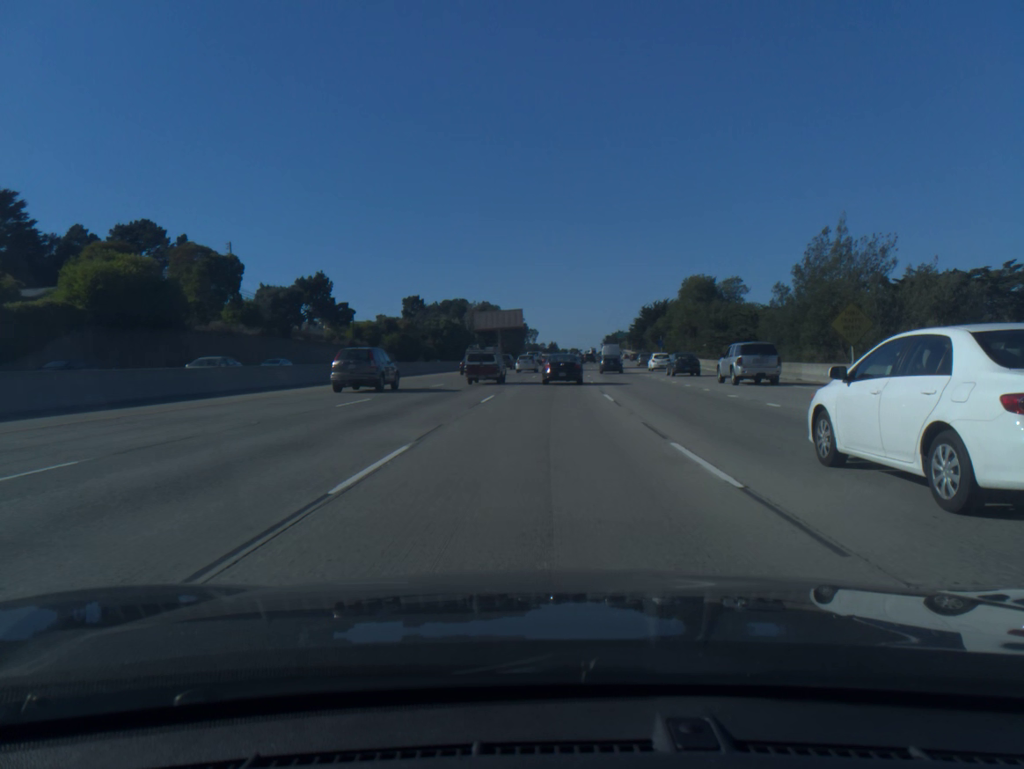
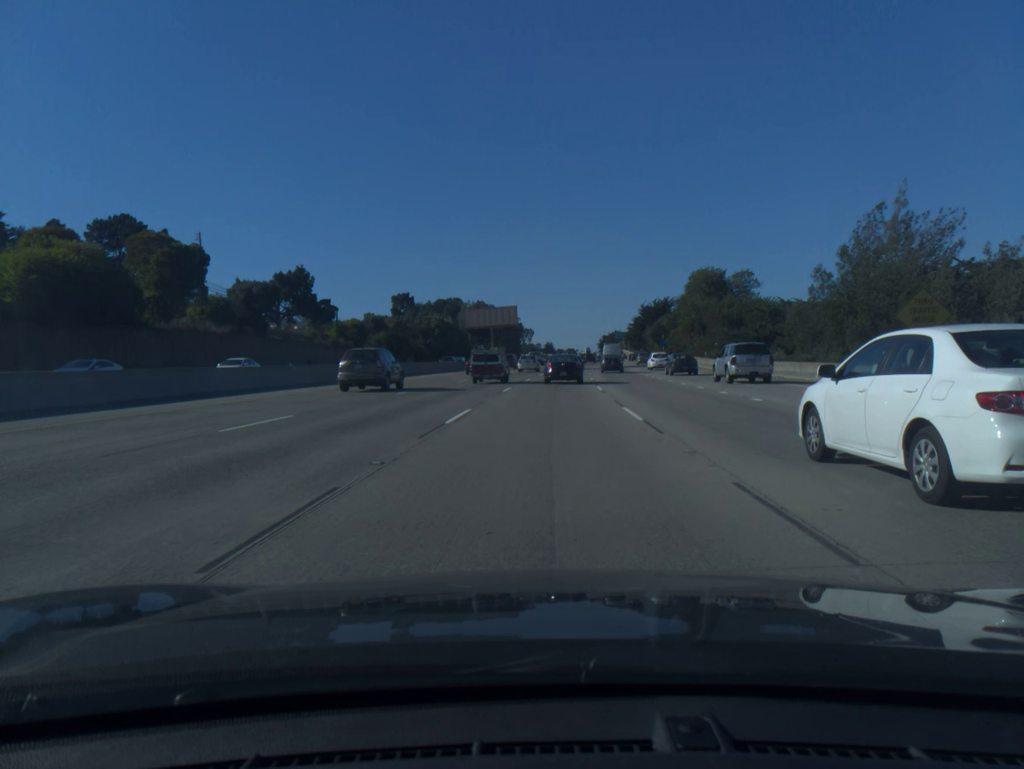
(0.0, +7.2) m; 0°
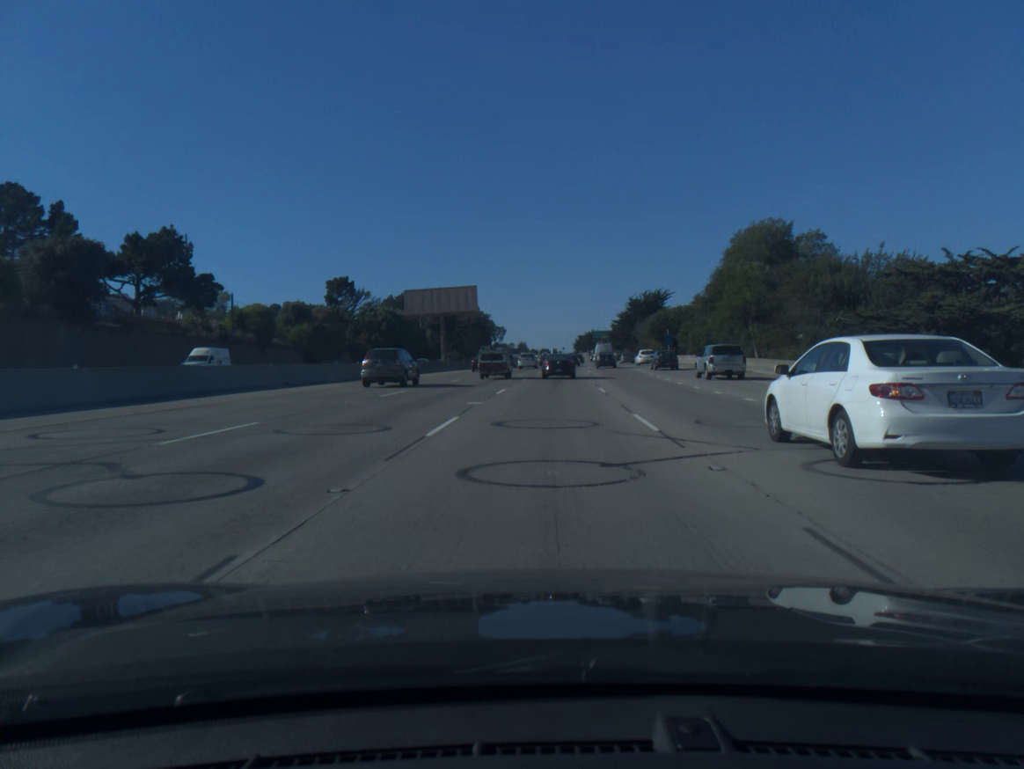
(+0.5, +31.3) m; +2°
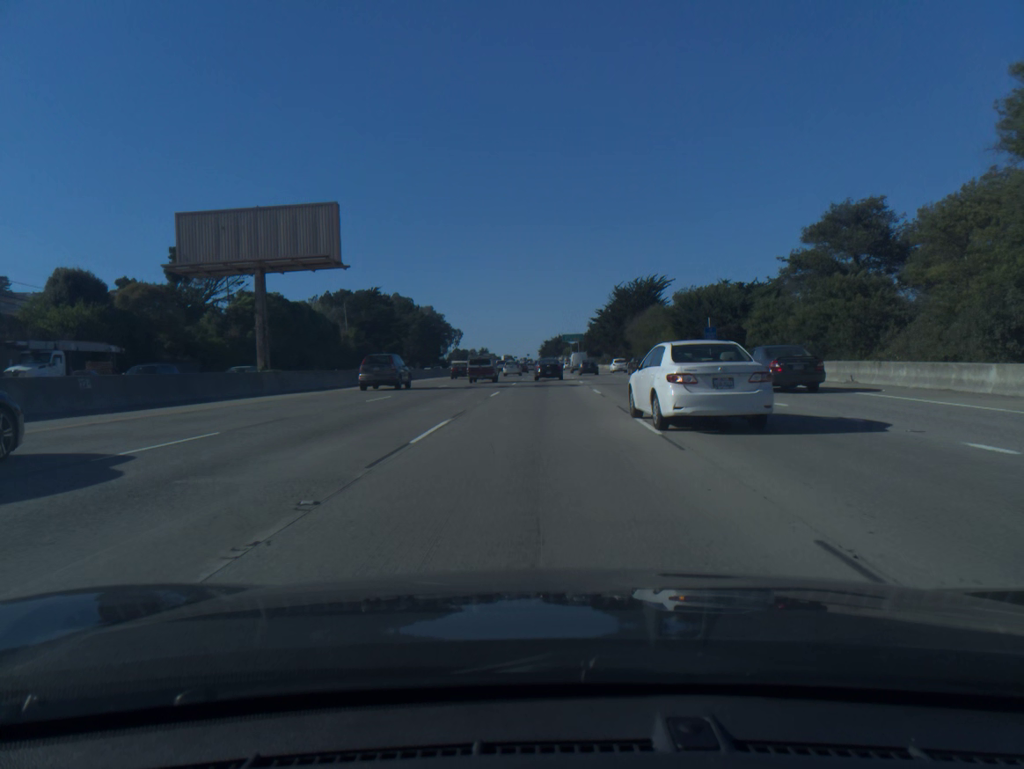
(+1.1, +44.5) m; +3°
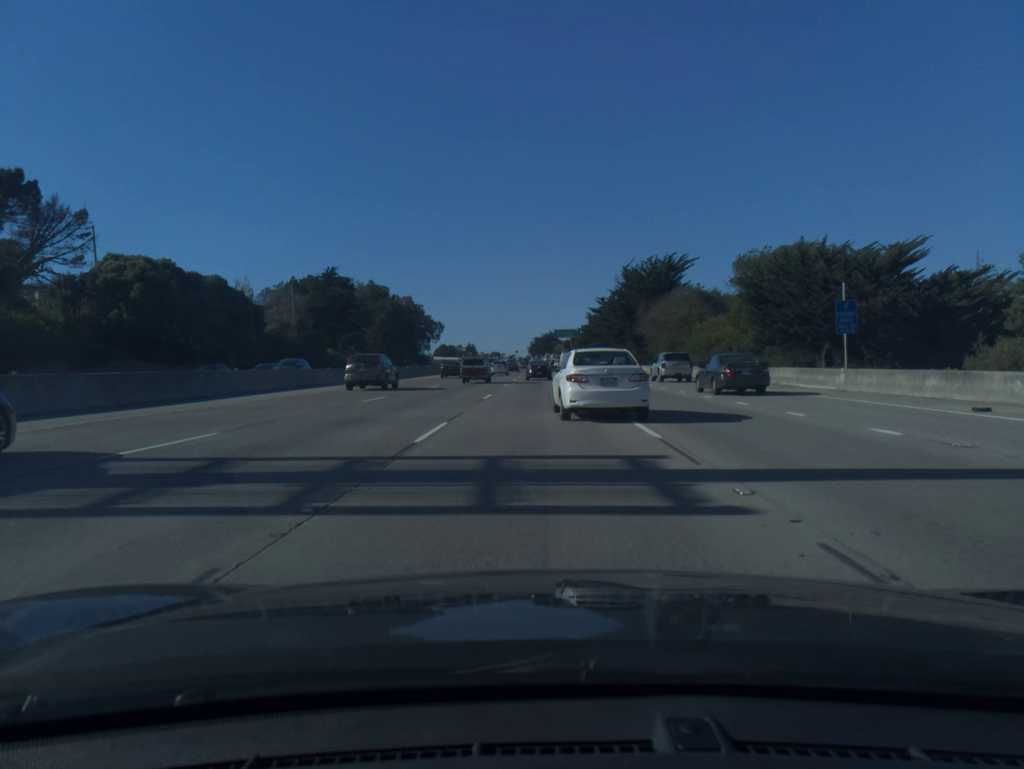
(+0.2, +29.1) m; +1°
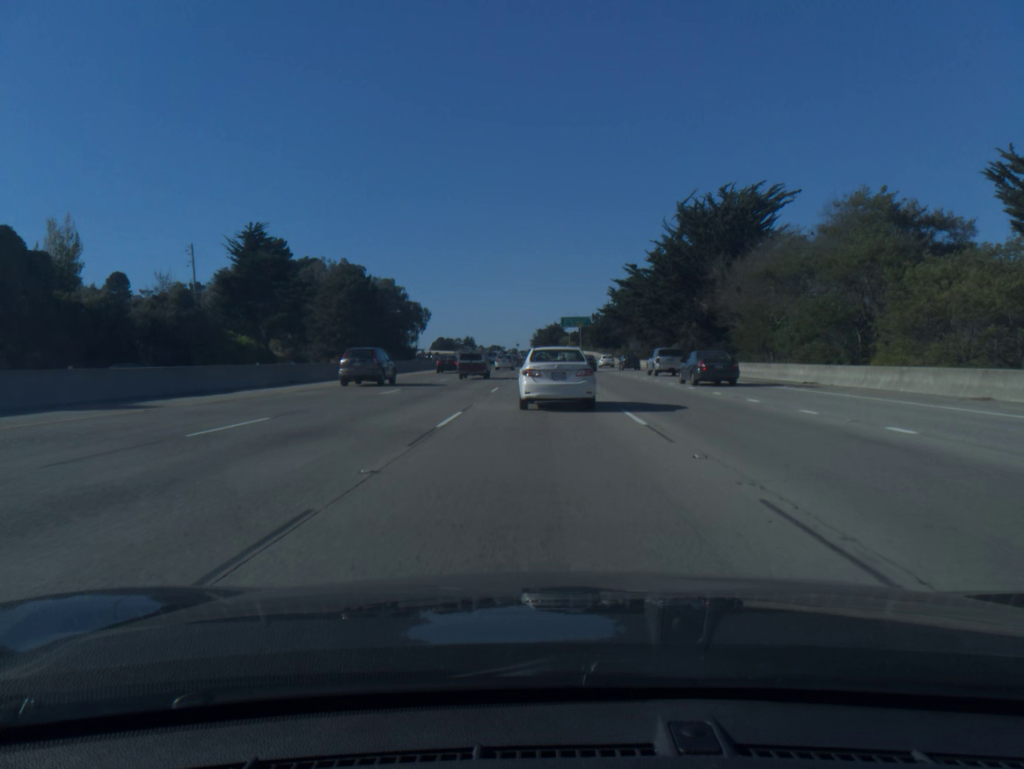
(-0.1, +41.5) m; 0°
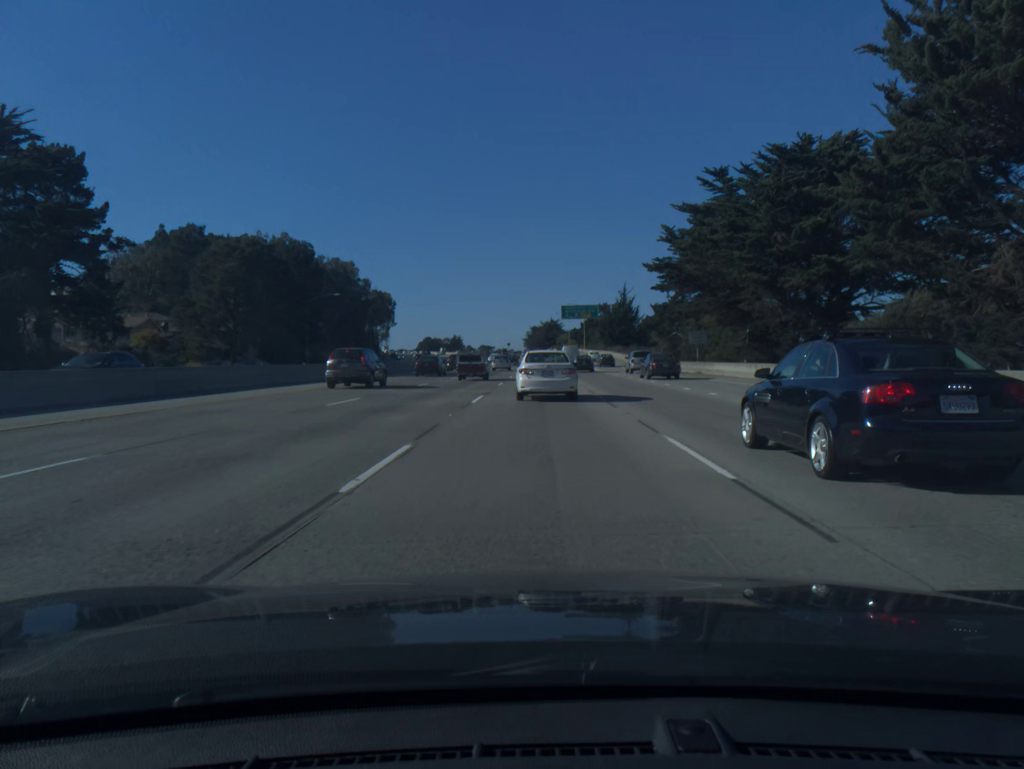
(+0.2, +50.3) m; +1°
